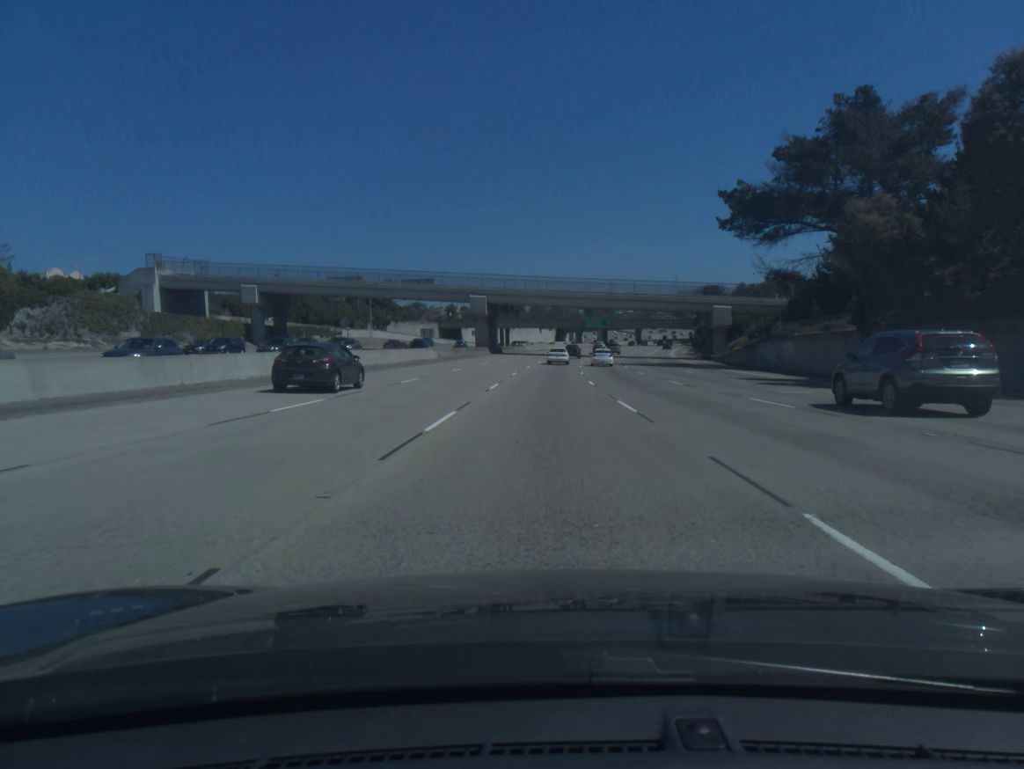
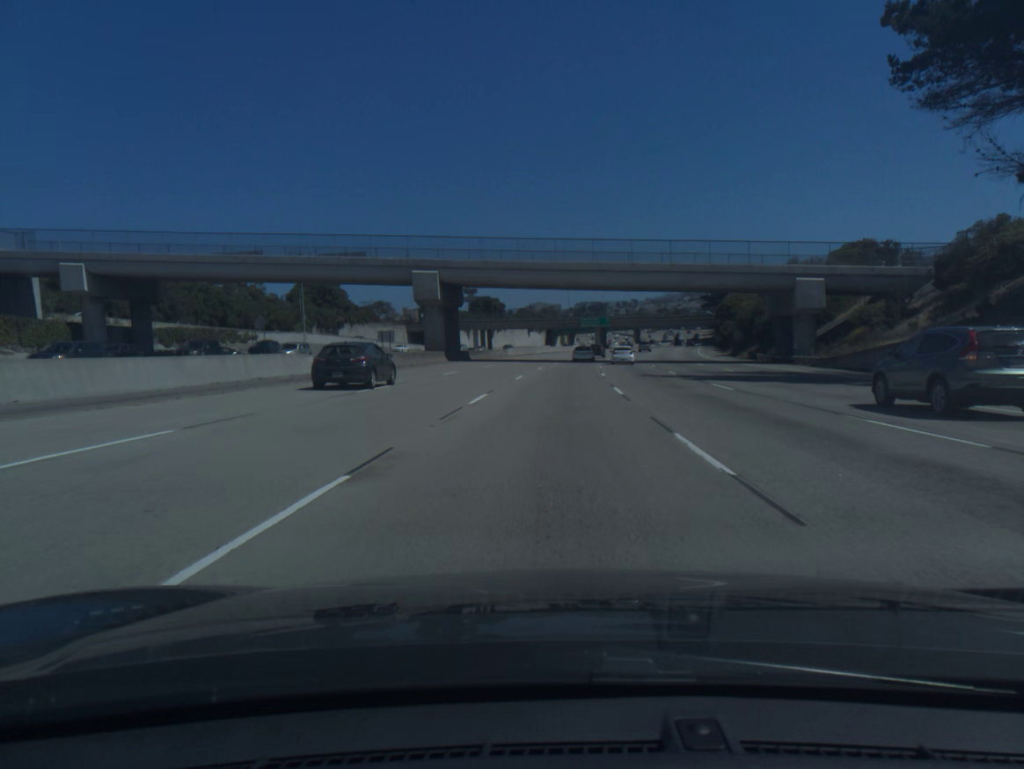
(+0.2, +36.7) m; +1°
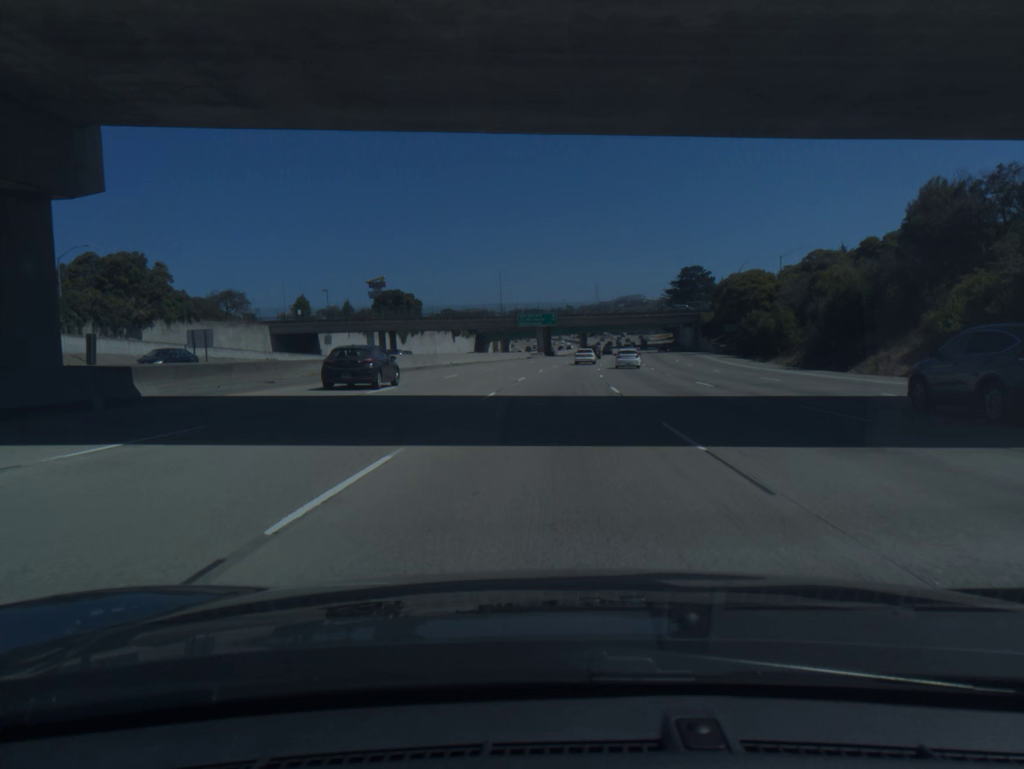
(+1.9, +55.3) m; +5°
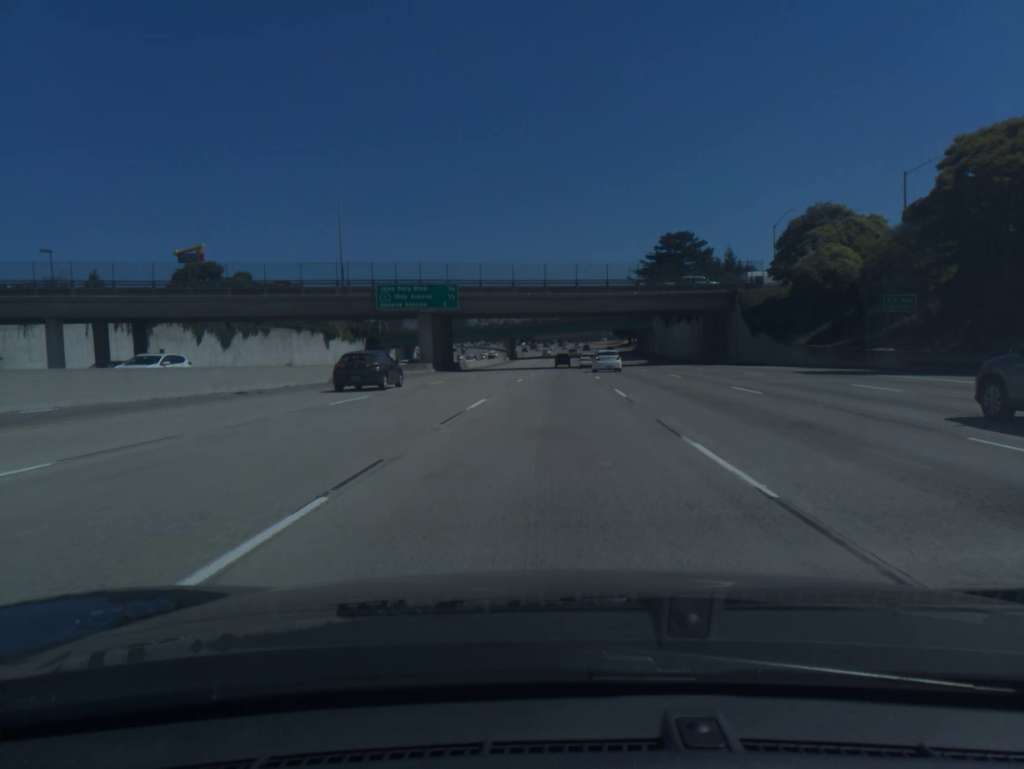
(+3.7, +74.1) m; +5°
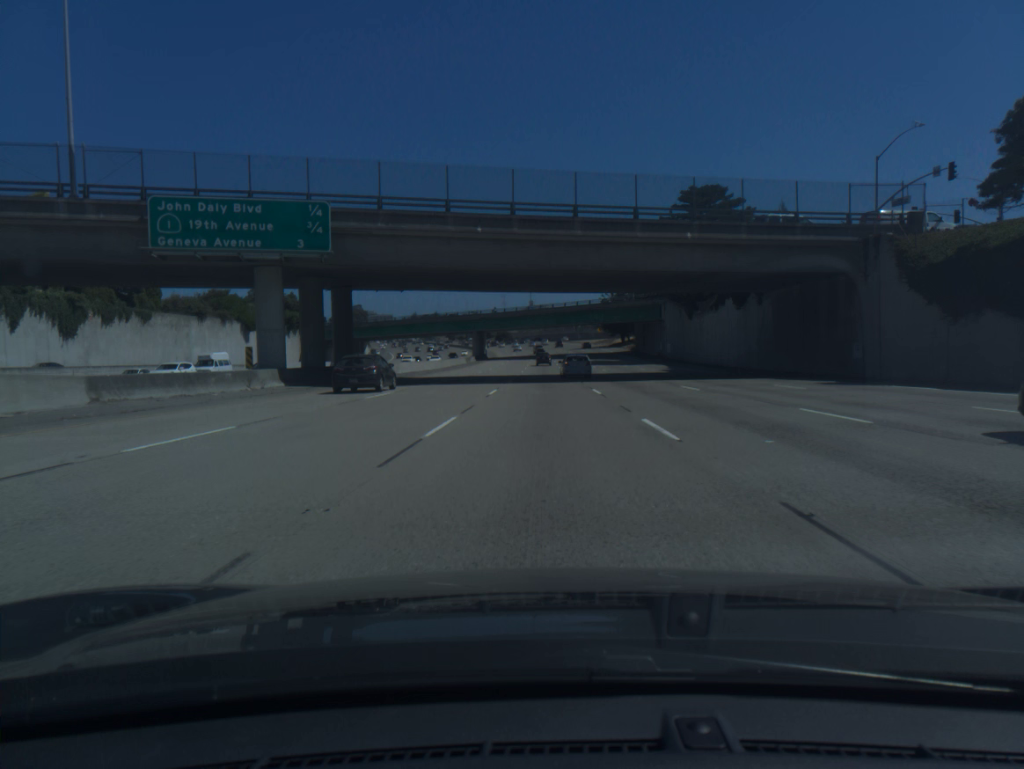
(+0.6, +37.2) m; +2°
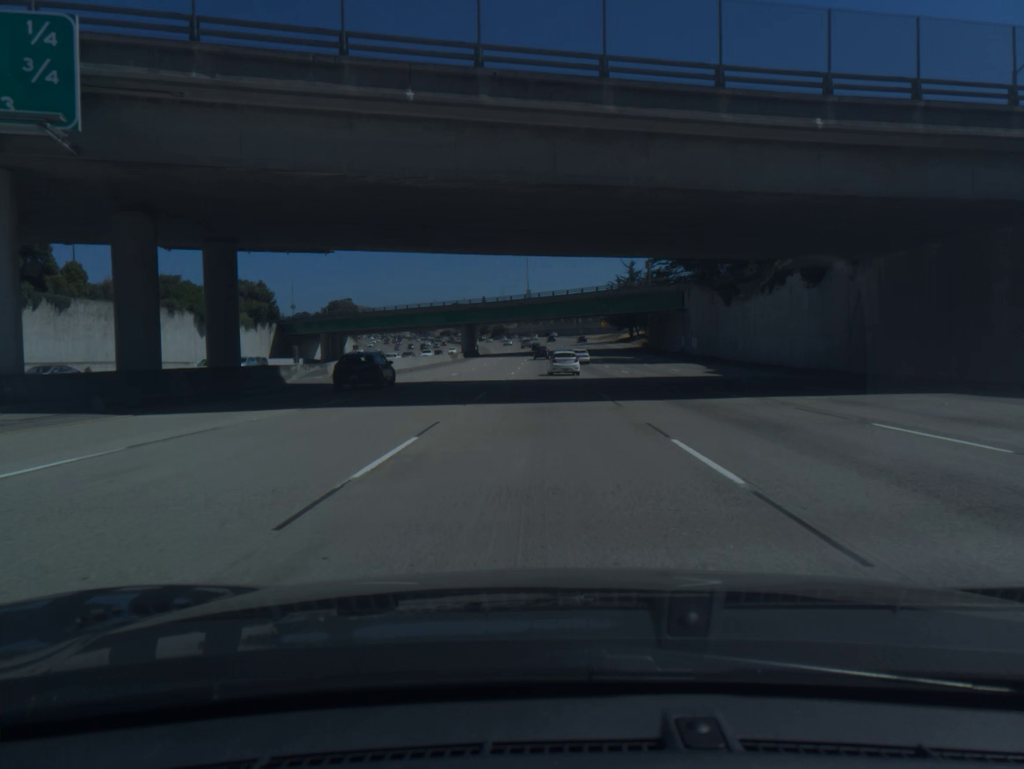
(0.0, +18.7) m; 0°
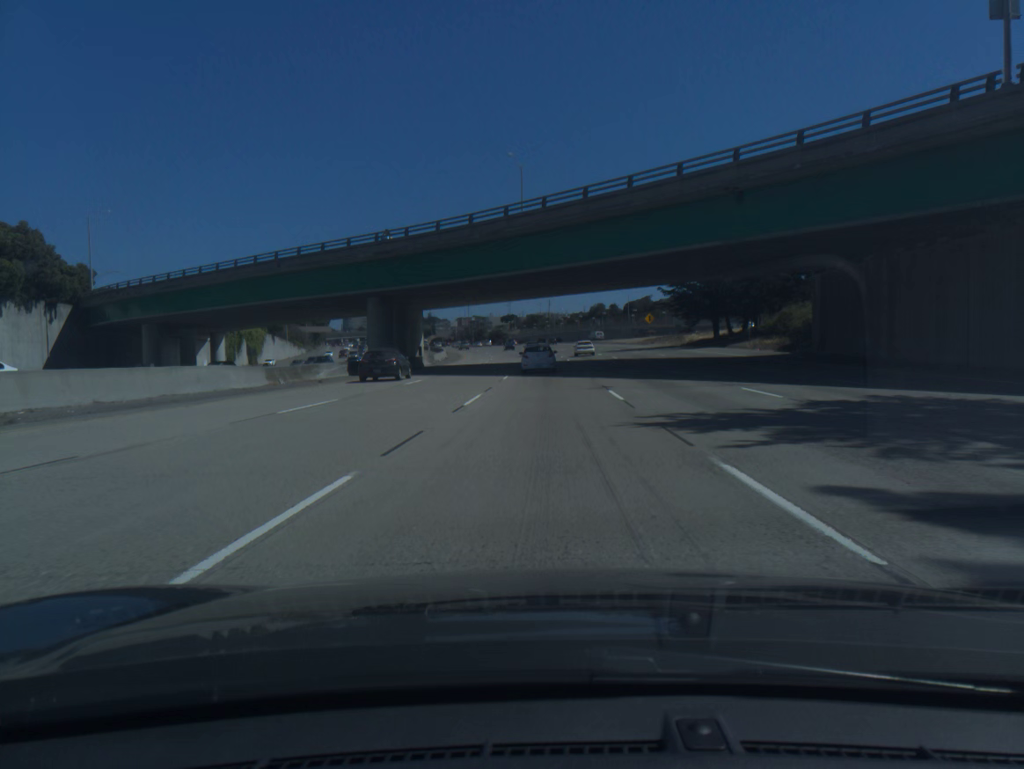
(-0.4, +74.2) m; -1°
